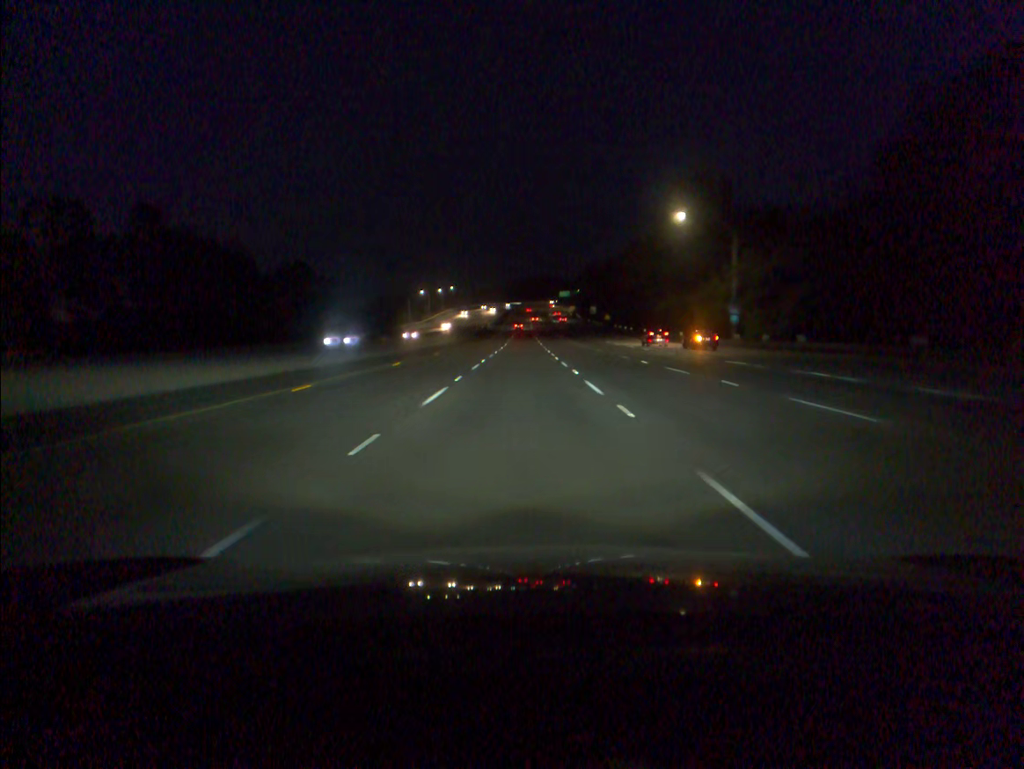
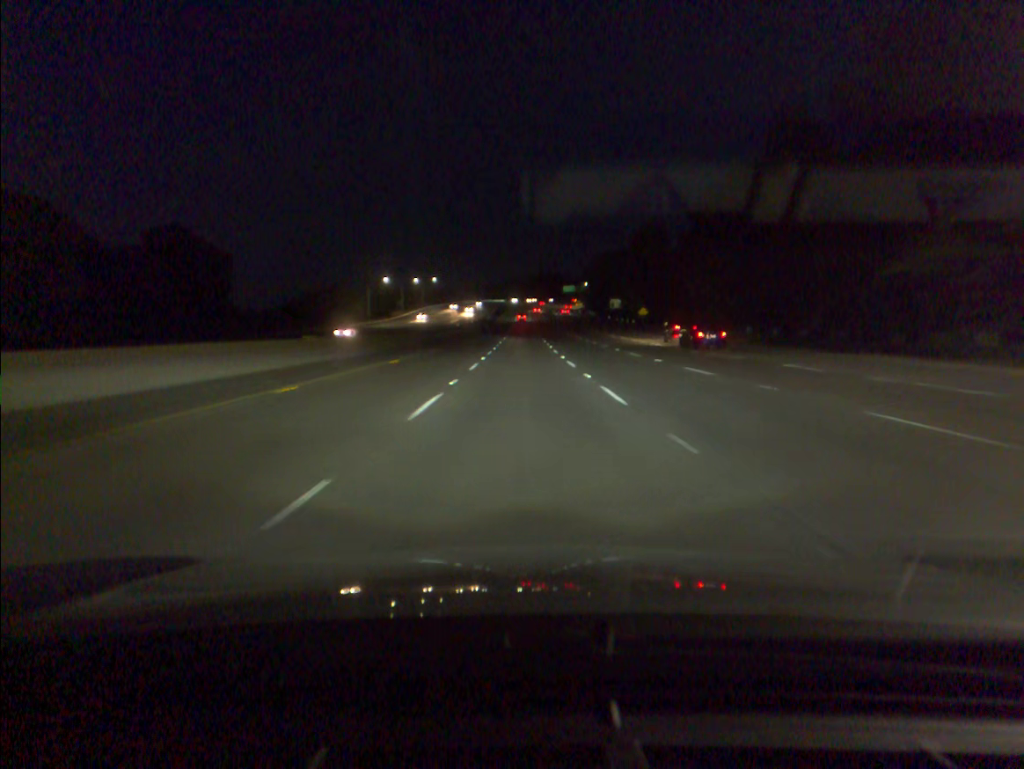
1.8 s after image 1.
(-0.1, +60.2) m; 0°
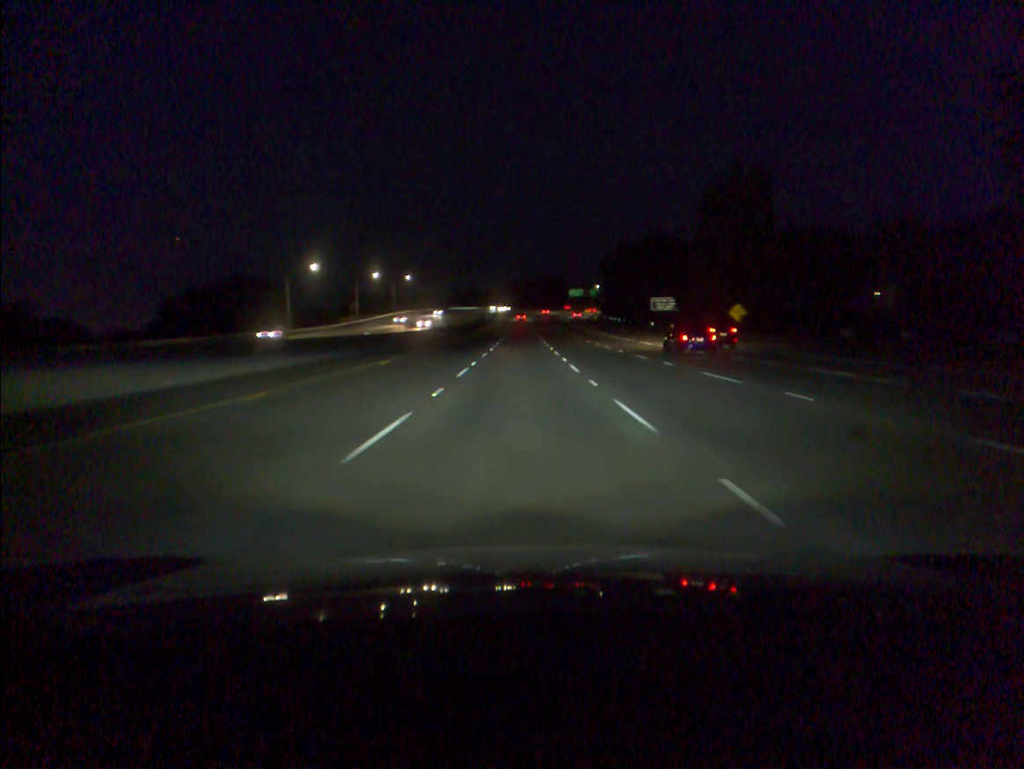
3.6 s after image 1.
(+0.1, +60.2) m; 0°
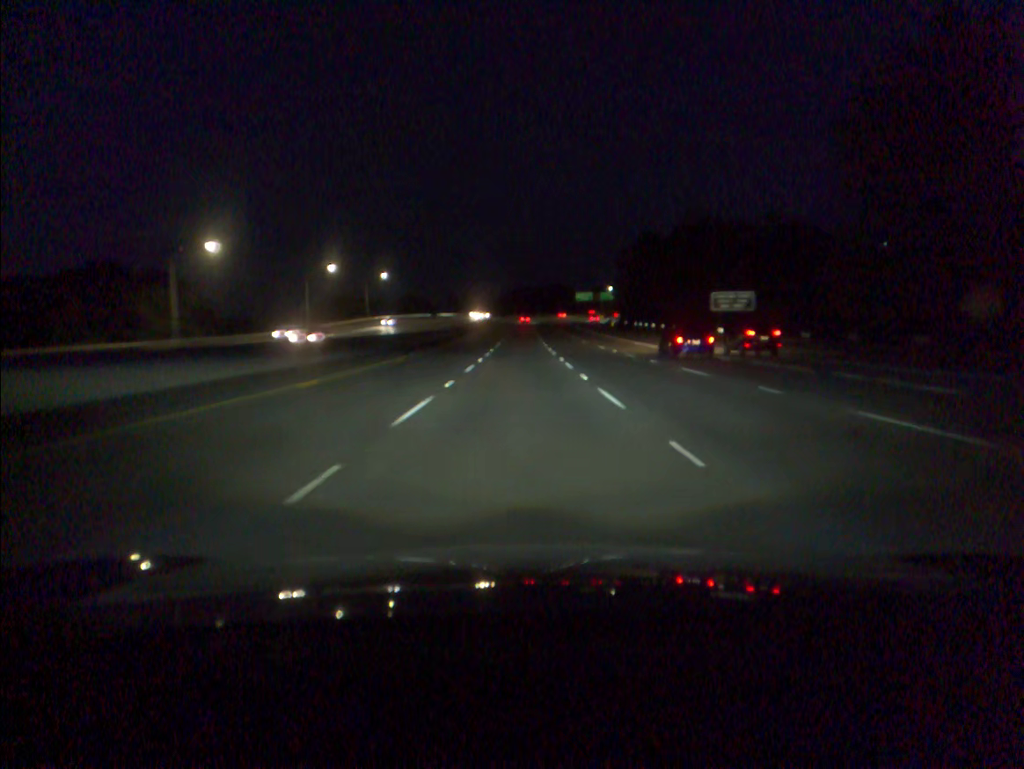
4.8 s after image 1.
(0.0, +40.0) m; 0°
